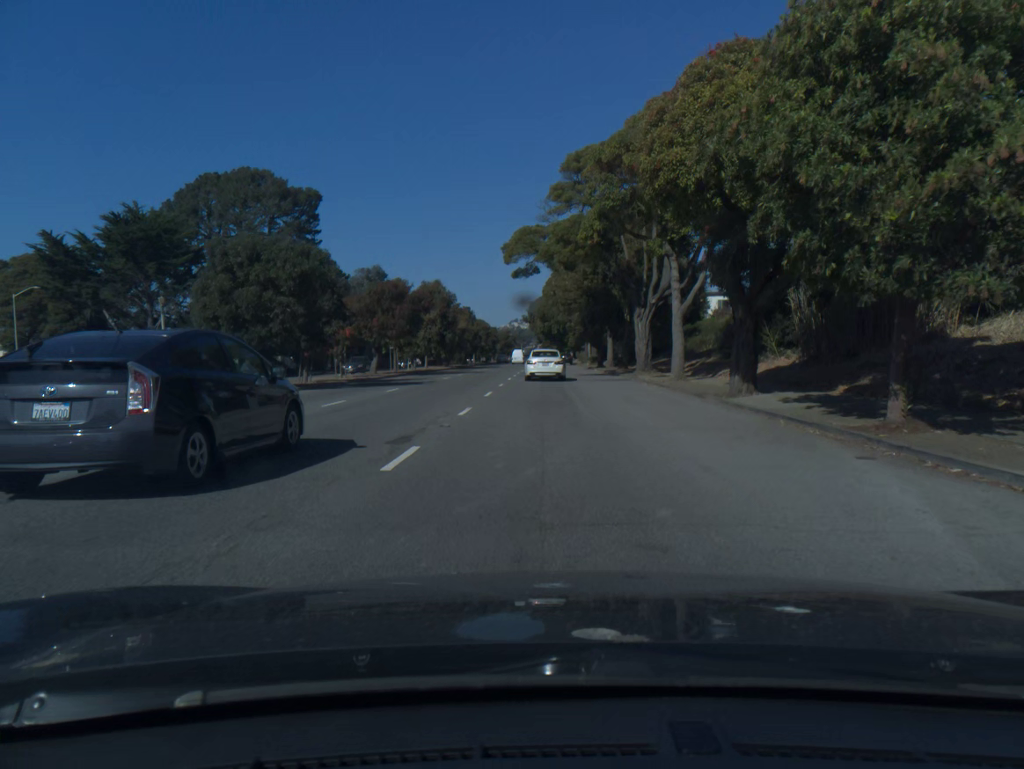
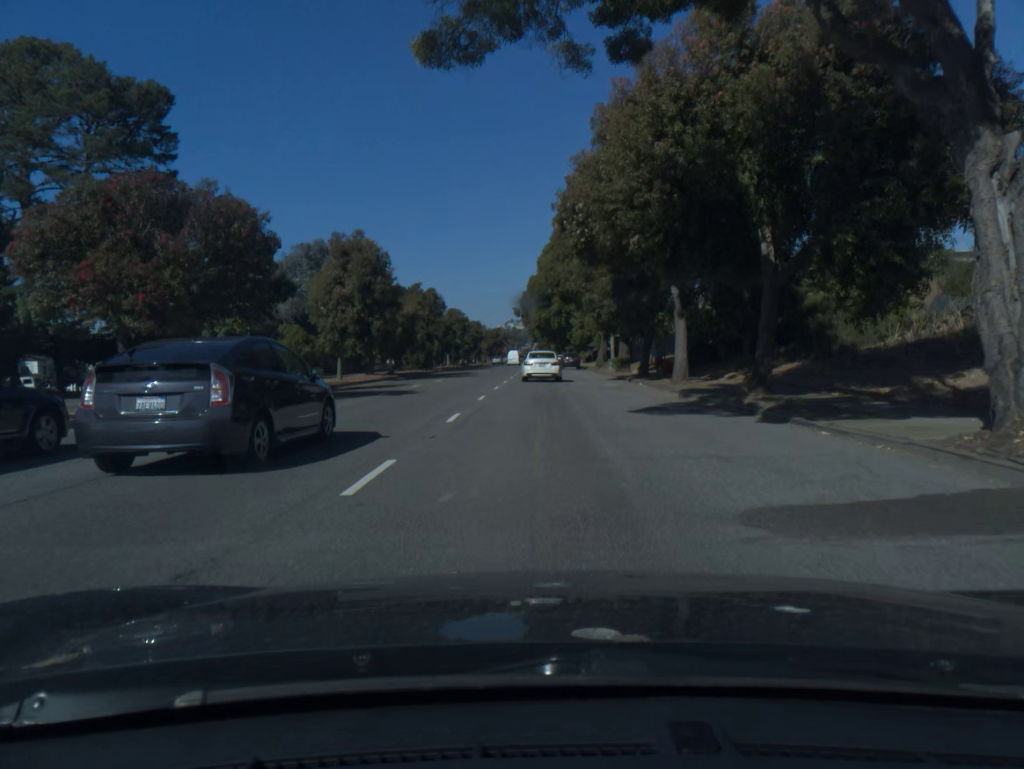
(+0.1, +30.8) m; 0°
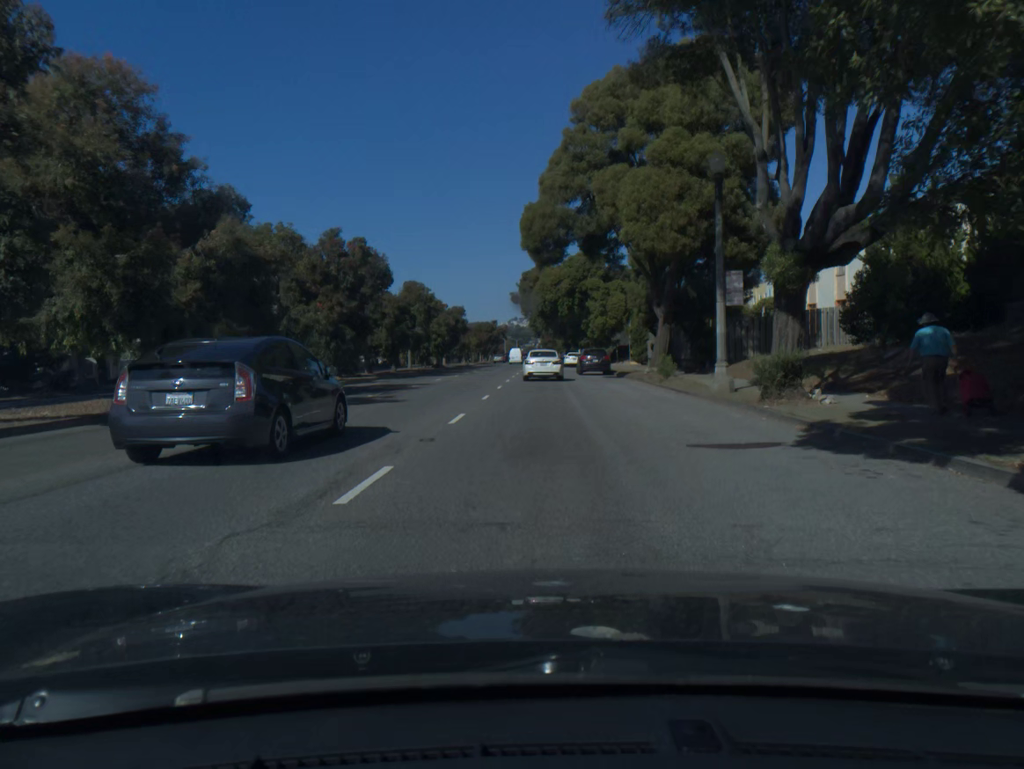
(0.0, +30.1) m; 0°
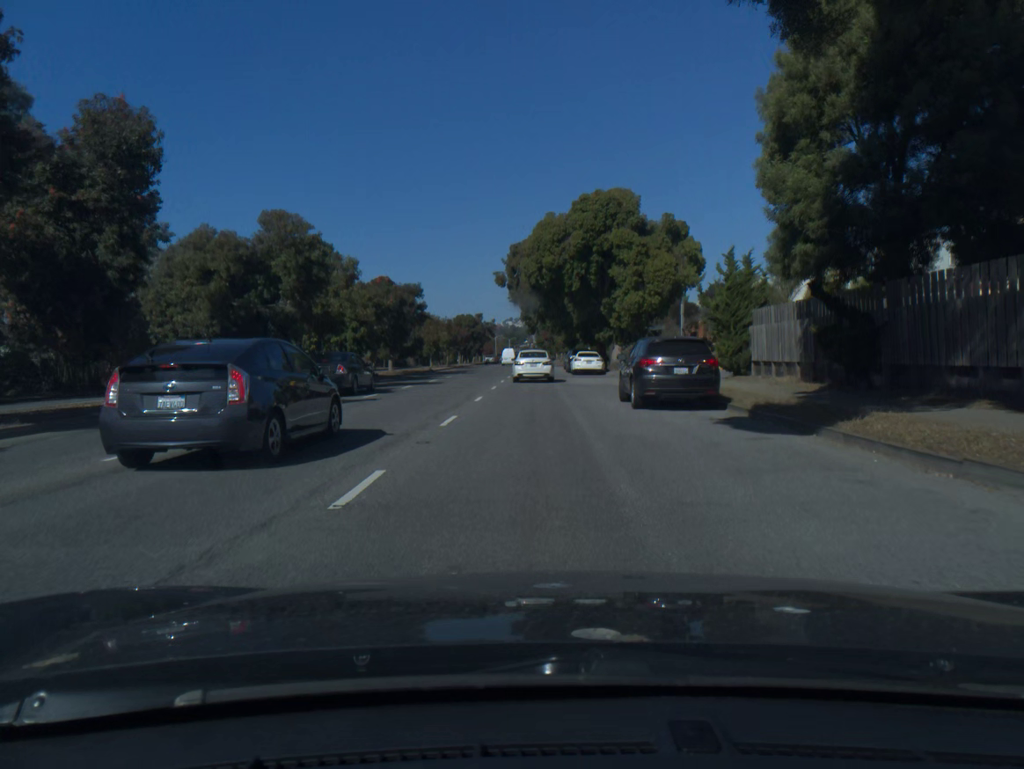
(+0.1, +29.3) m; 0°
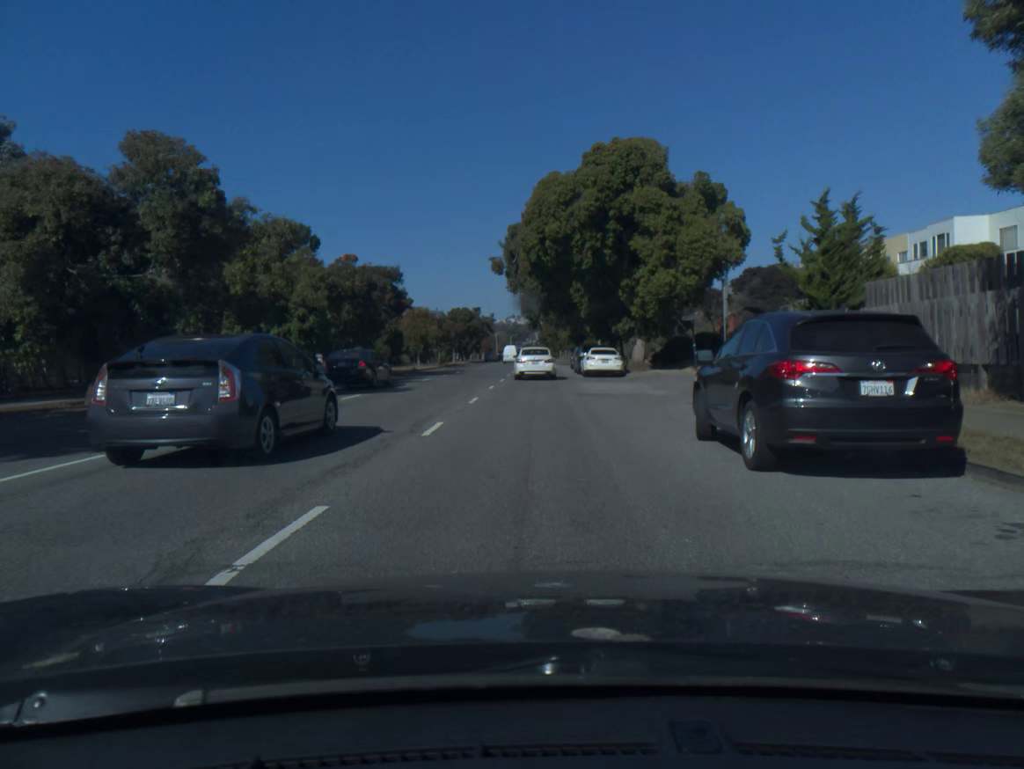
(0.0, +9.7) m; 0°
